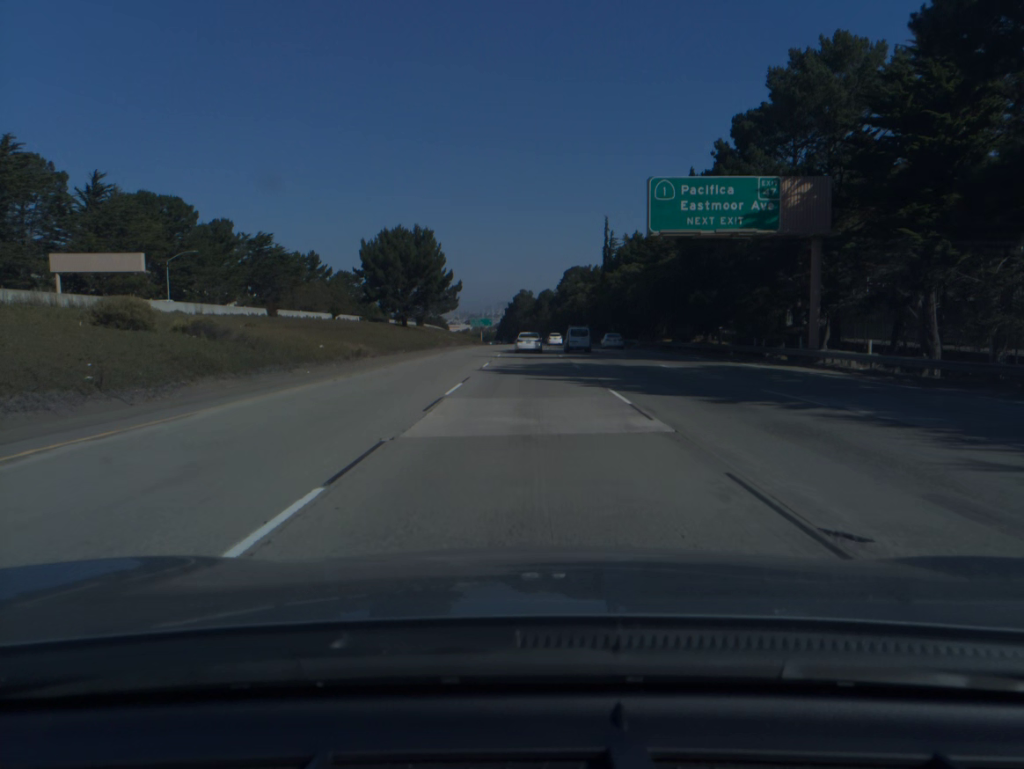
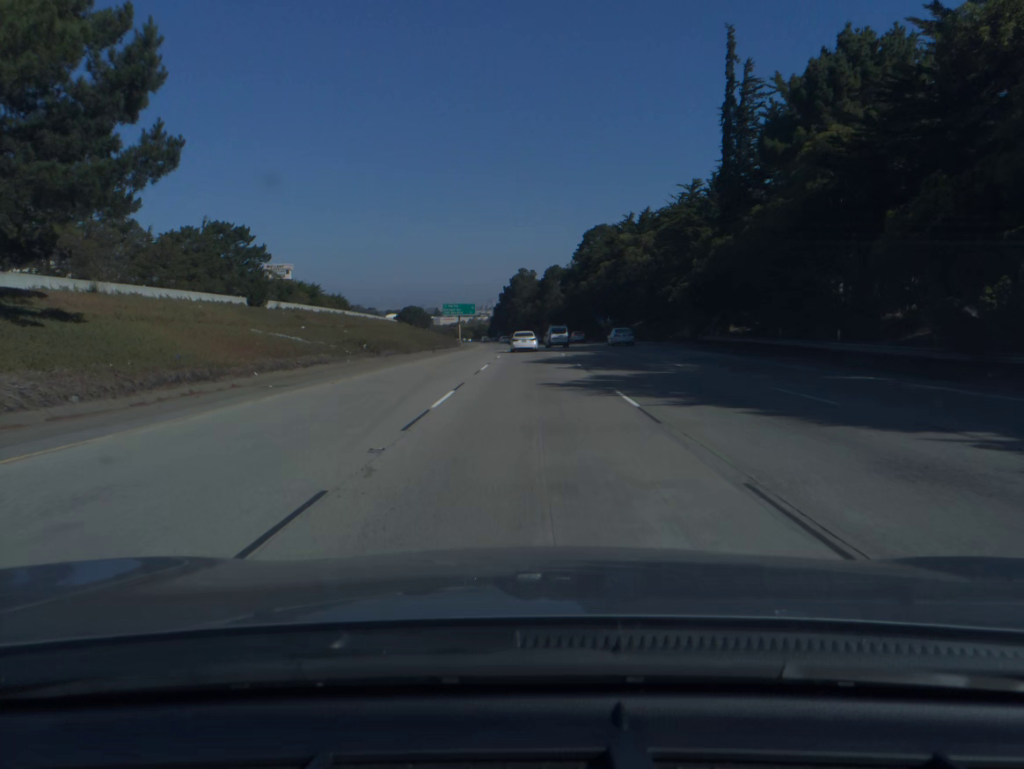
(-0.3, +88.4) m; 0°
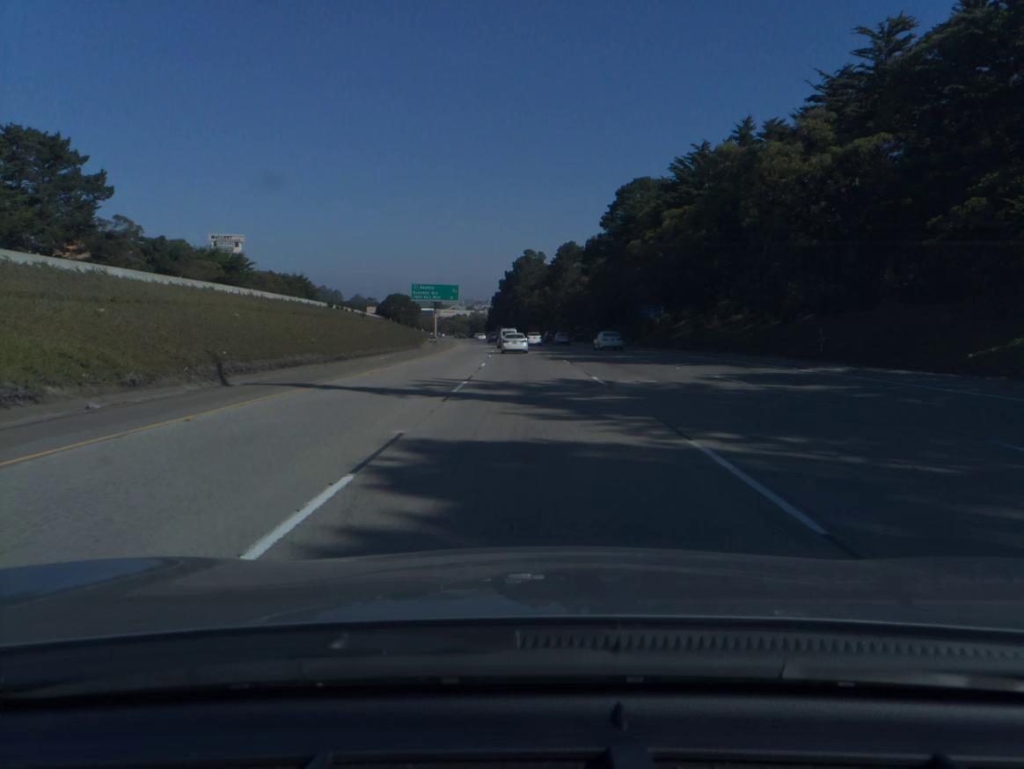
(-0.1, +52.6) m; 0°
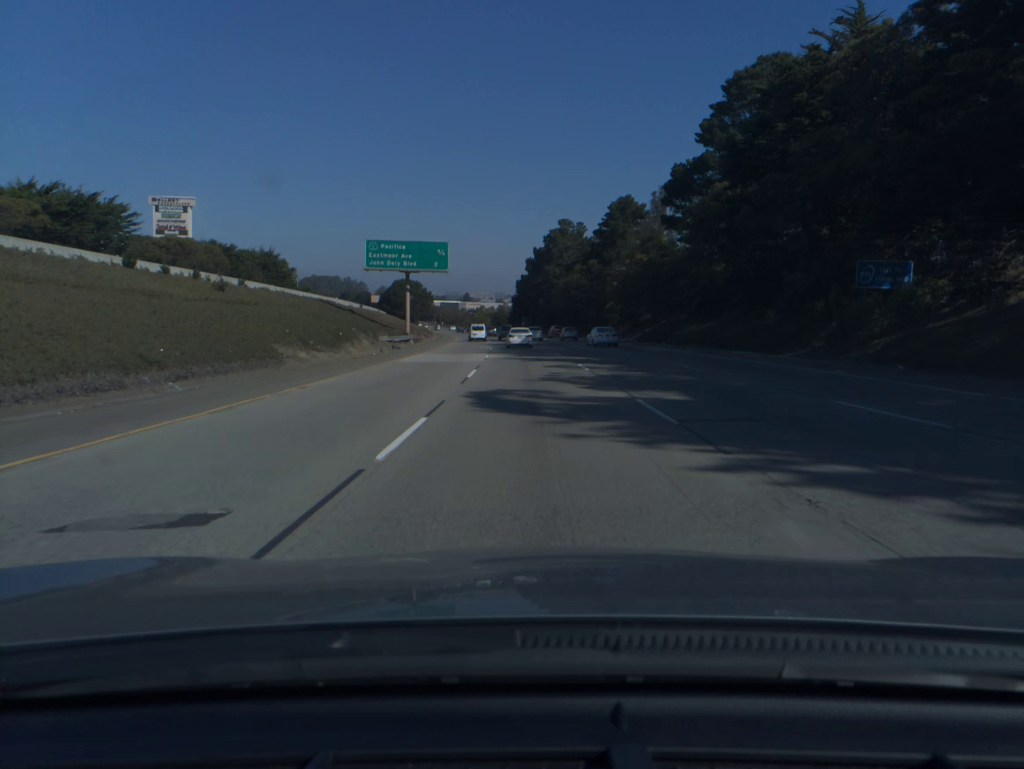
(-0.9, +52.5) m; -2°
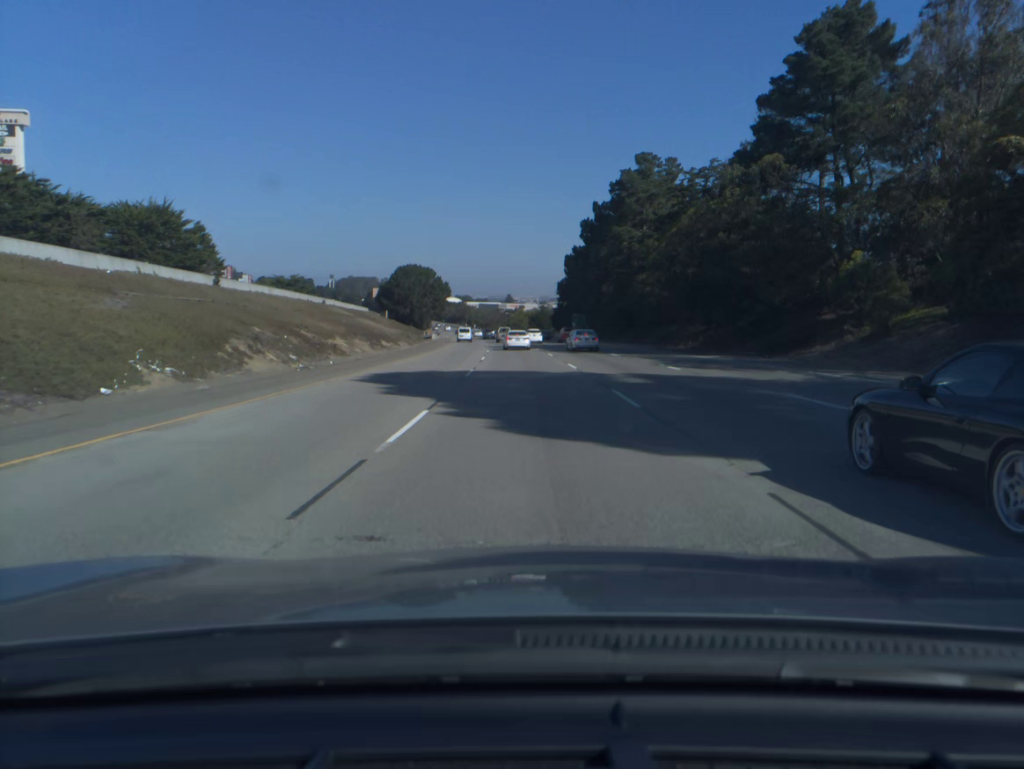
(-1.8, +70.3) m; -3°
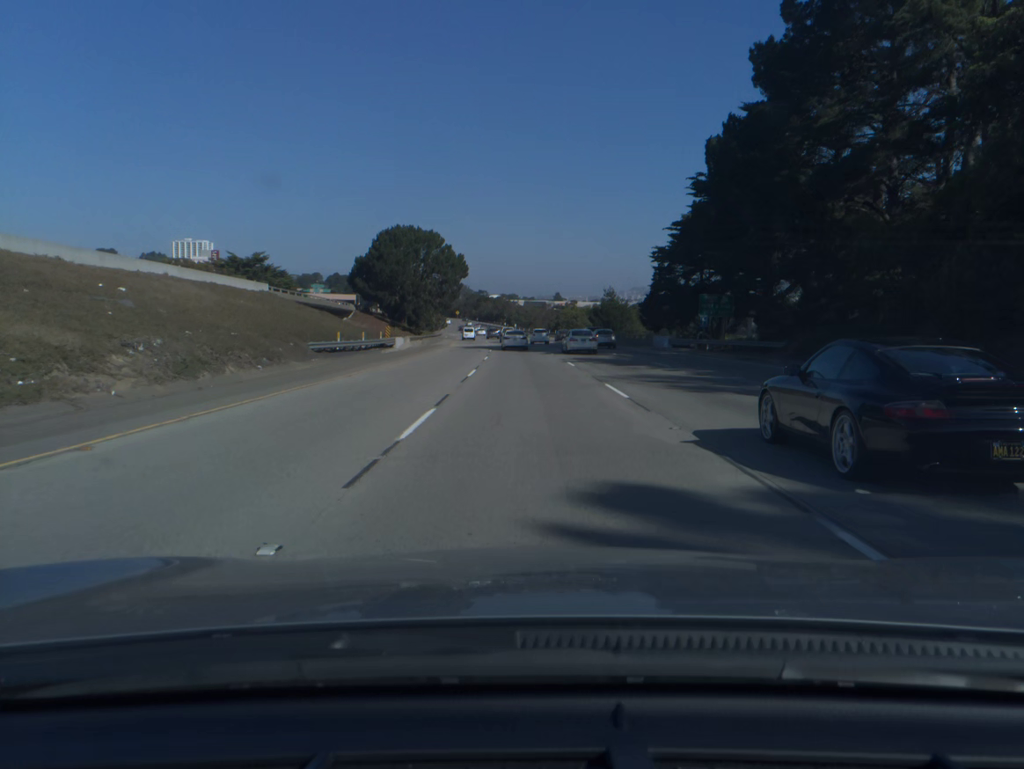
(-2.1, +70.6) m; -3°
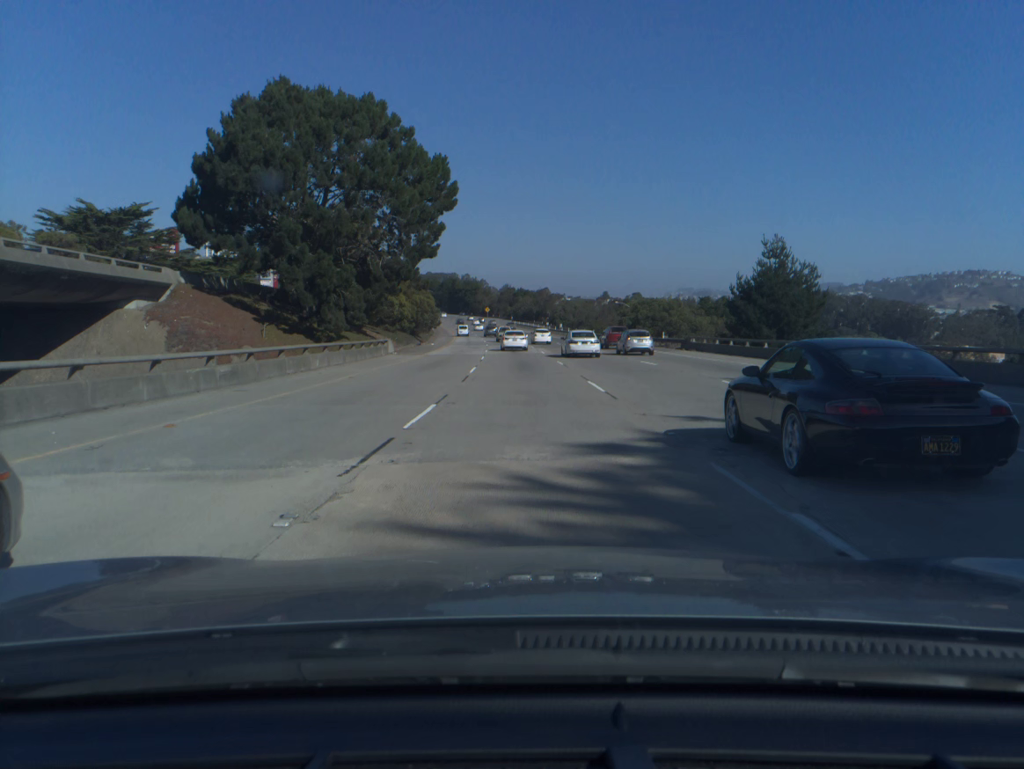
(-1.8, +70.4) m; -3°
